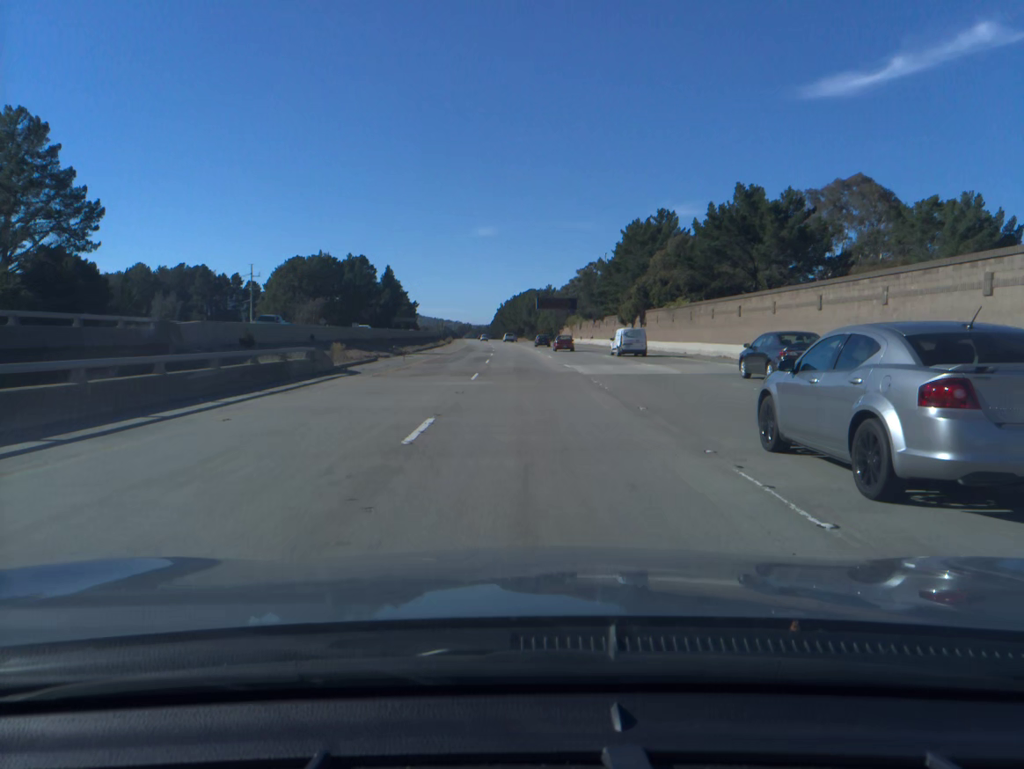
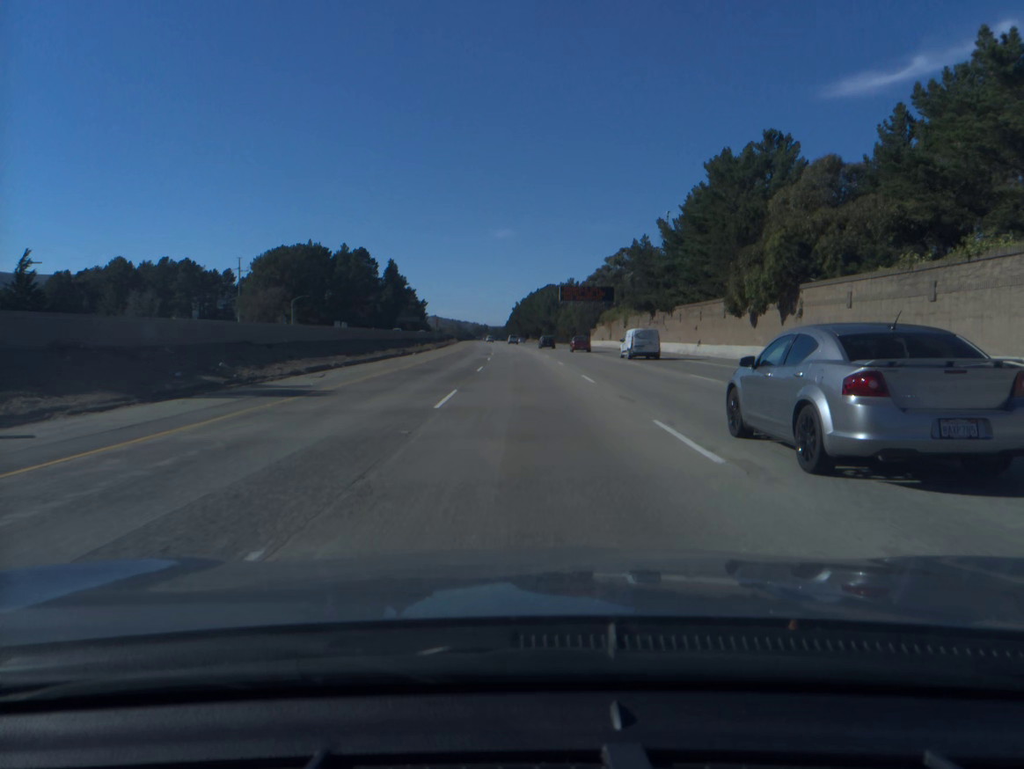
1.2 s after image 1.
(-0.4, +39.6) m; -1°
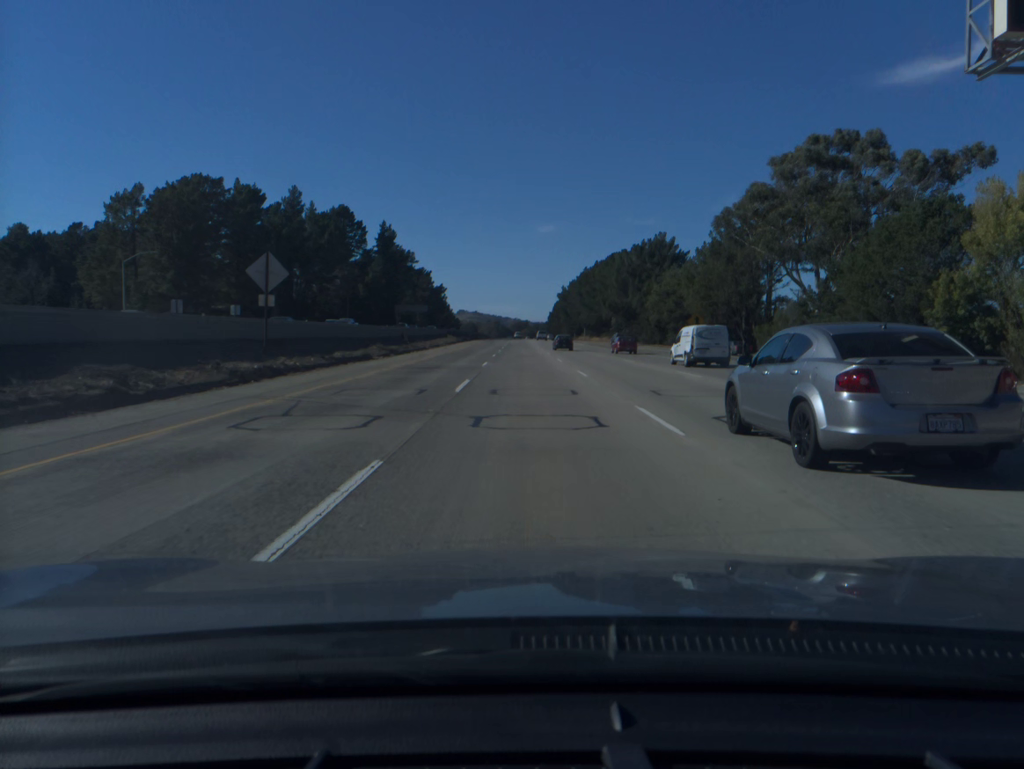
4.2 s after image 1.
(-2.9, +99.6) m; -3°
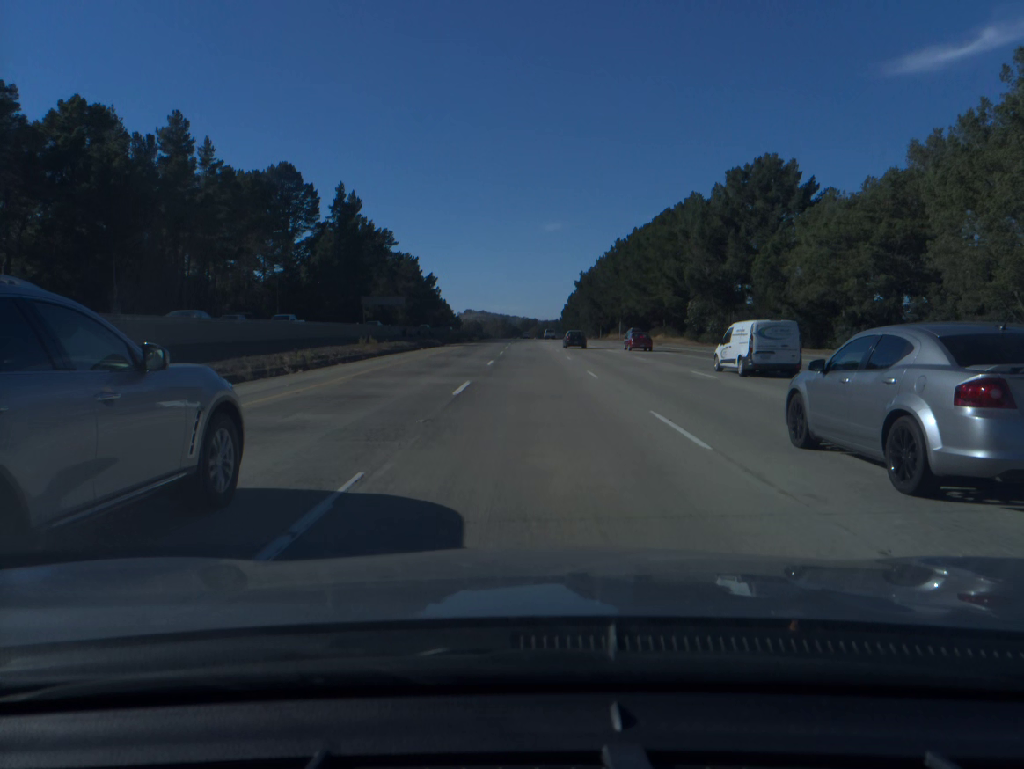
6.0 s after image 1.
(-0.6, +60.0) m; -1°
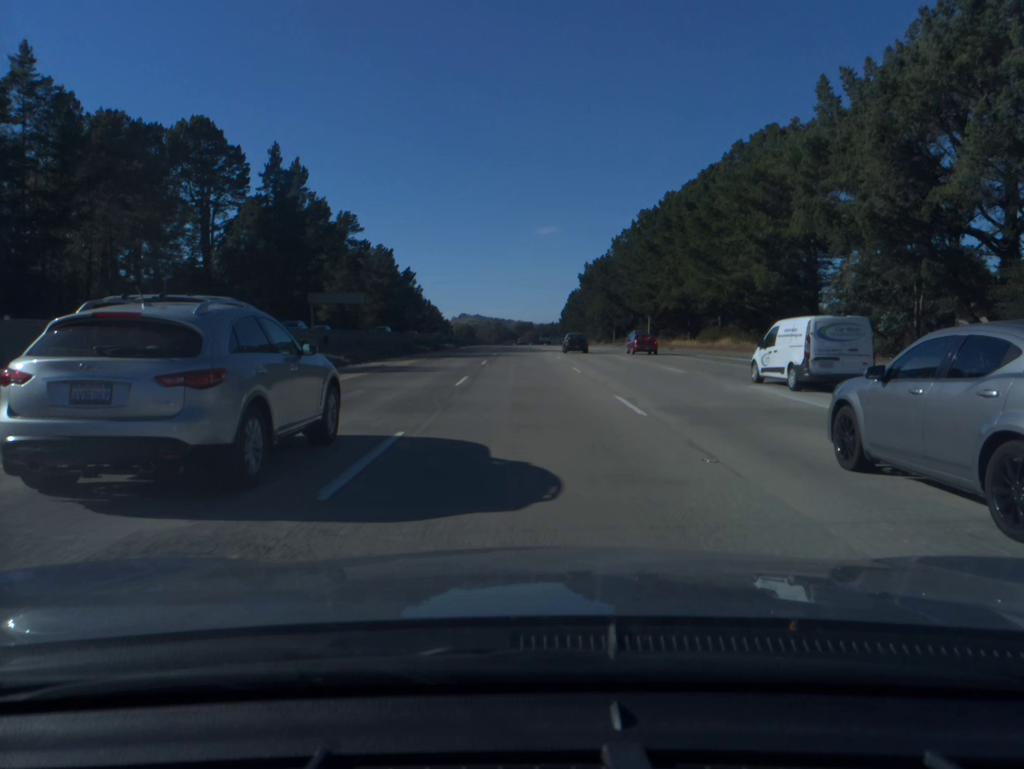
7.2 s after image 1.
(+0.1, +40.0) m; 0°
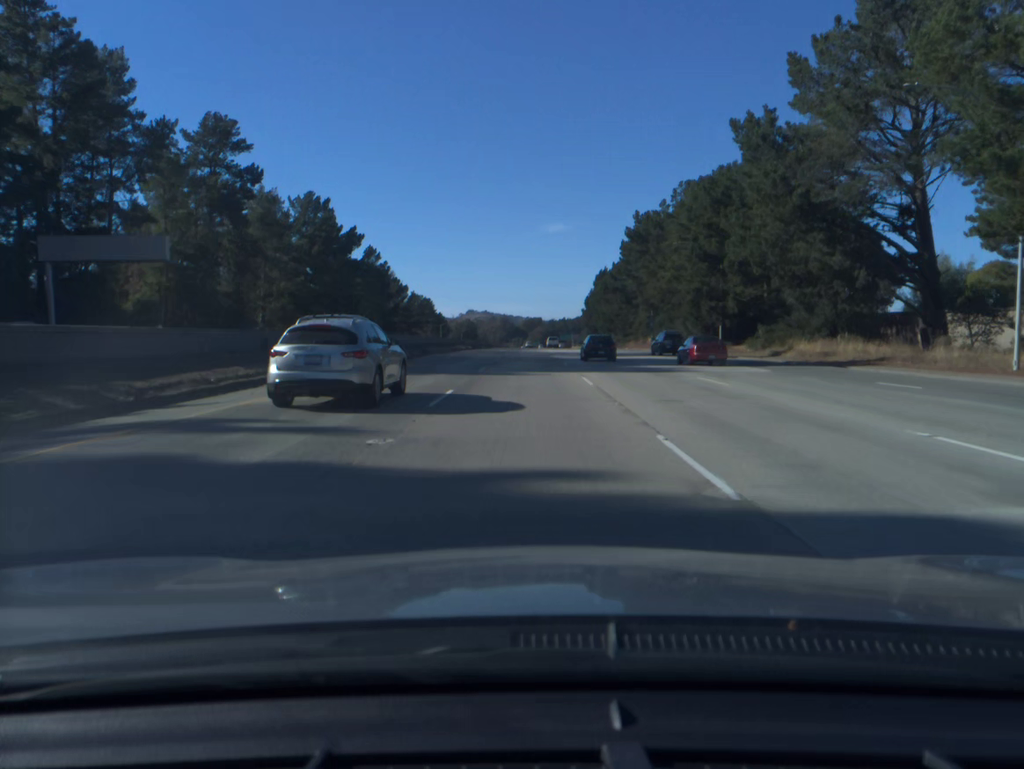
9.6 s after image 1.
(-0.3, +79.4) m; -1°
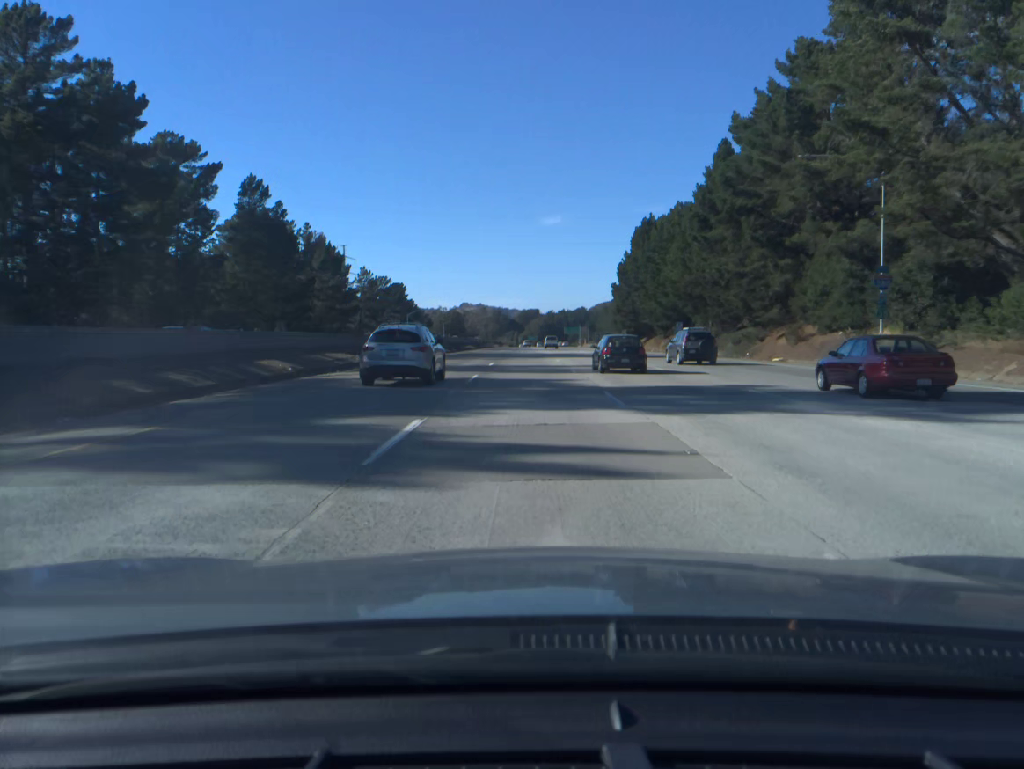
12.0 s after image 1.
(+0.1, +79.3) m; 0°
